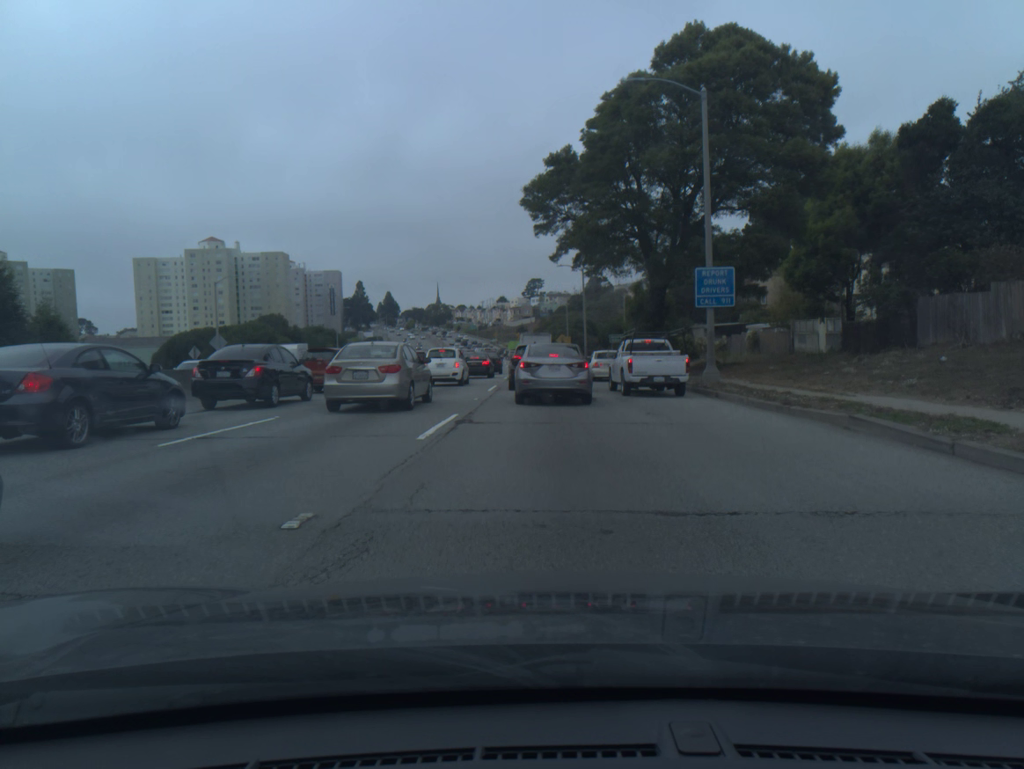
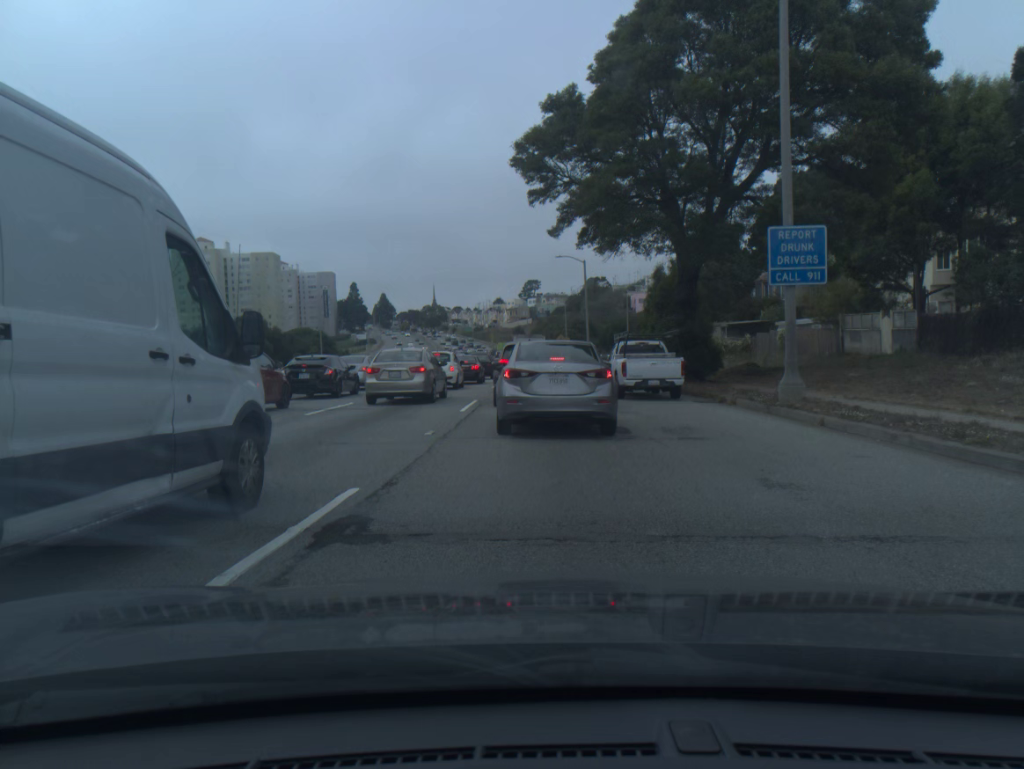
(0.0, +8.3) m; 0°
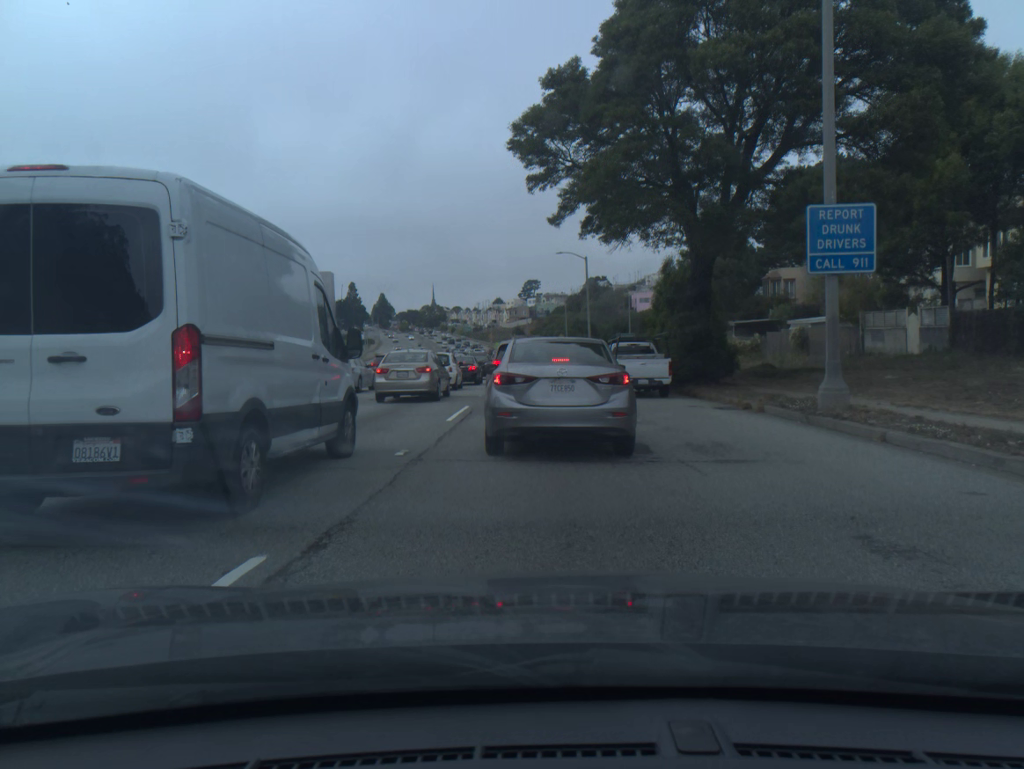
(0.0, +2.4) m; 0°
